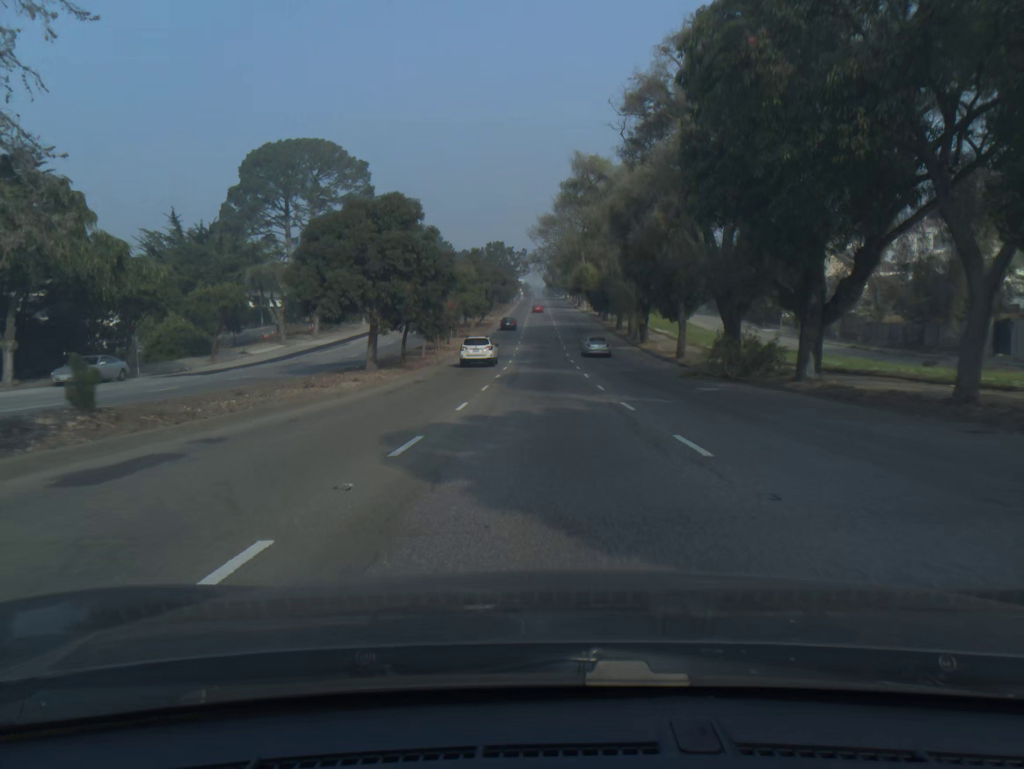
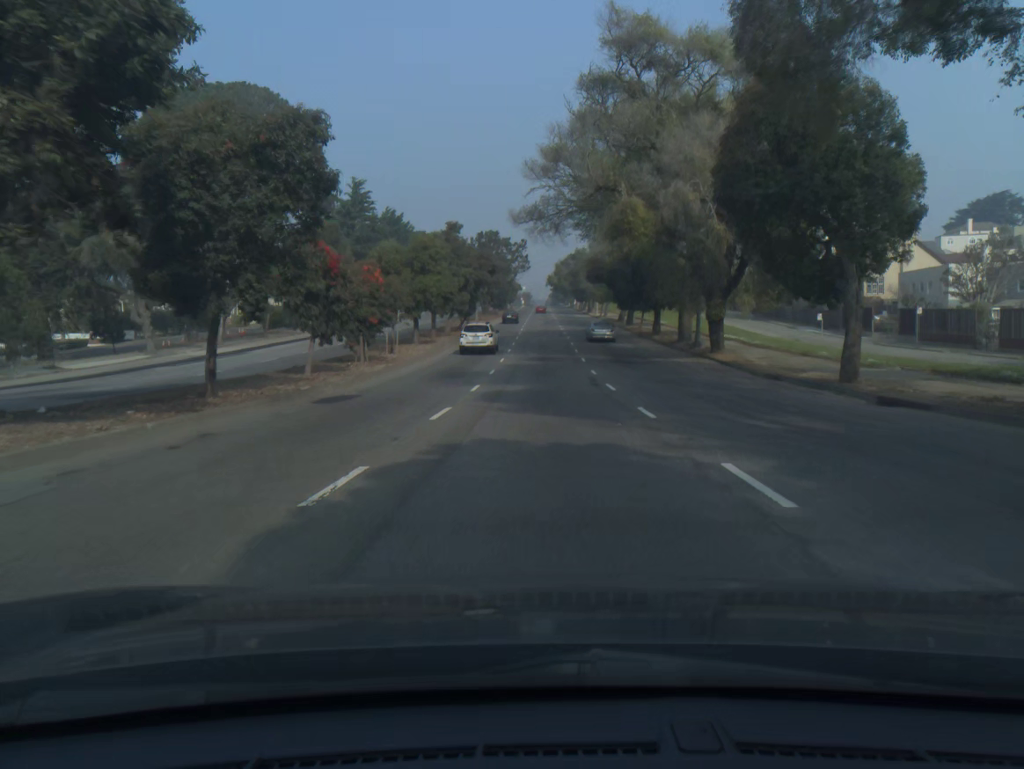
(0.0, +25.4) m; 0°
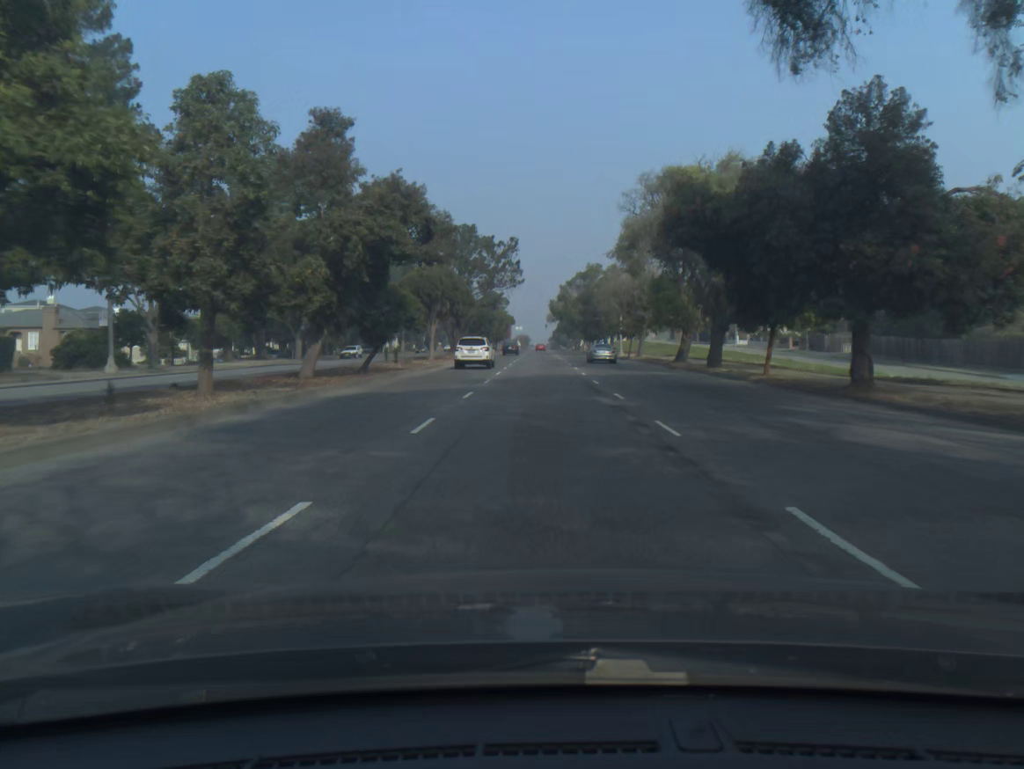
(0.0, +38.0) m; 0°
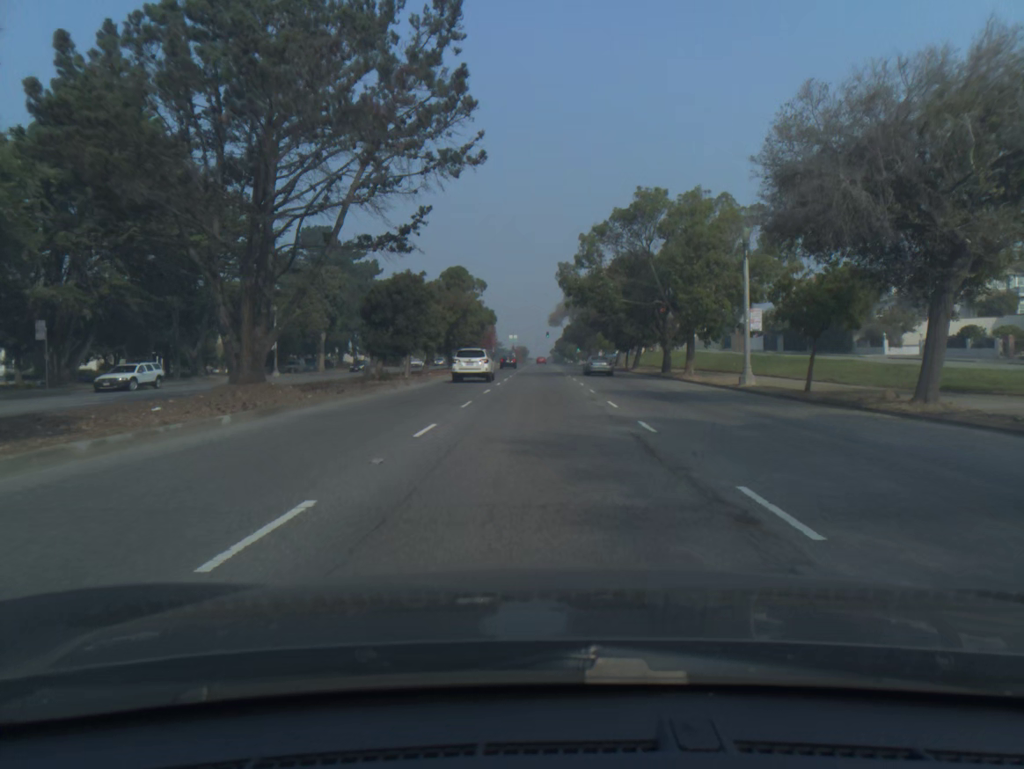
(+0.1, +49.9) m; 0°
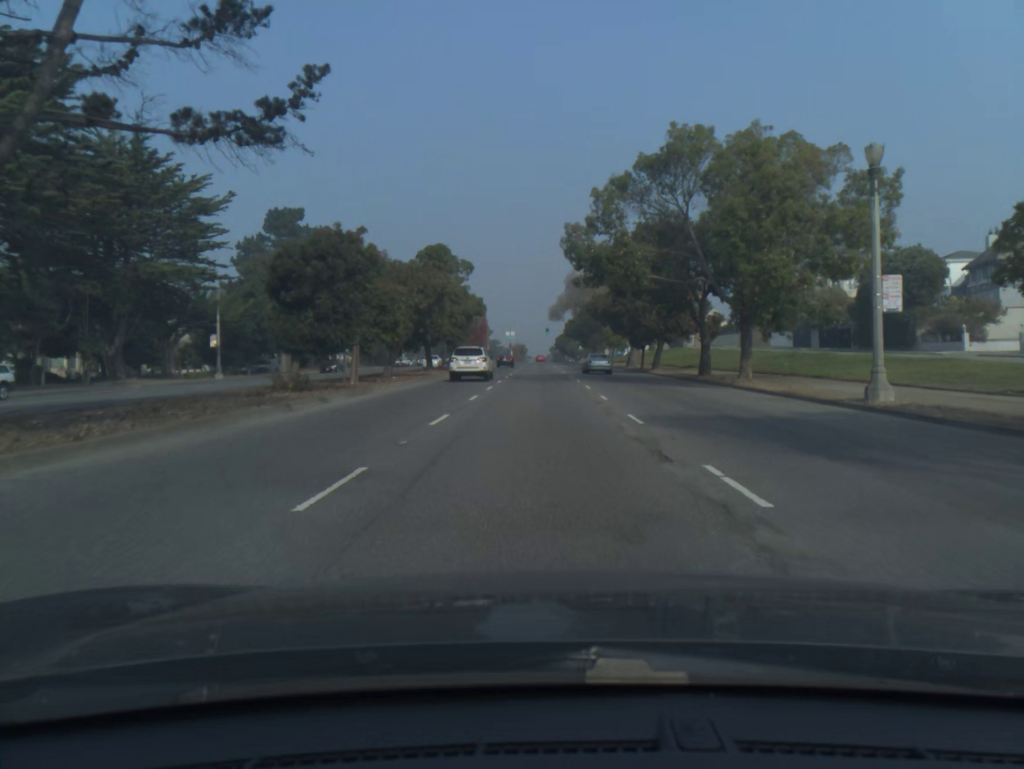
(0.0, +12.4) m; 0°
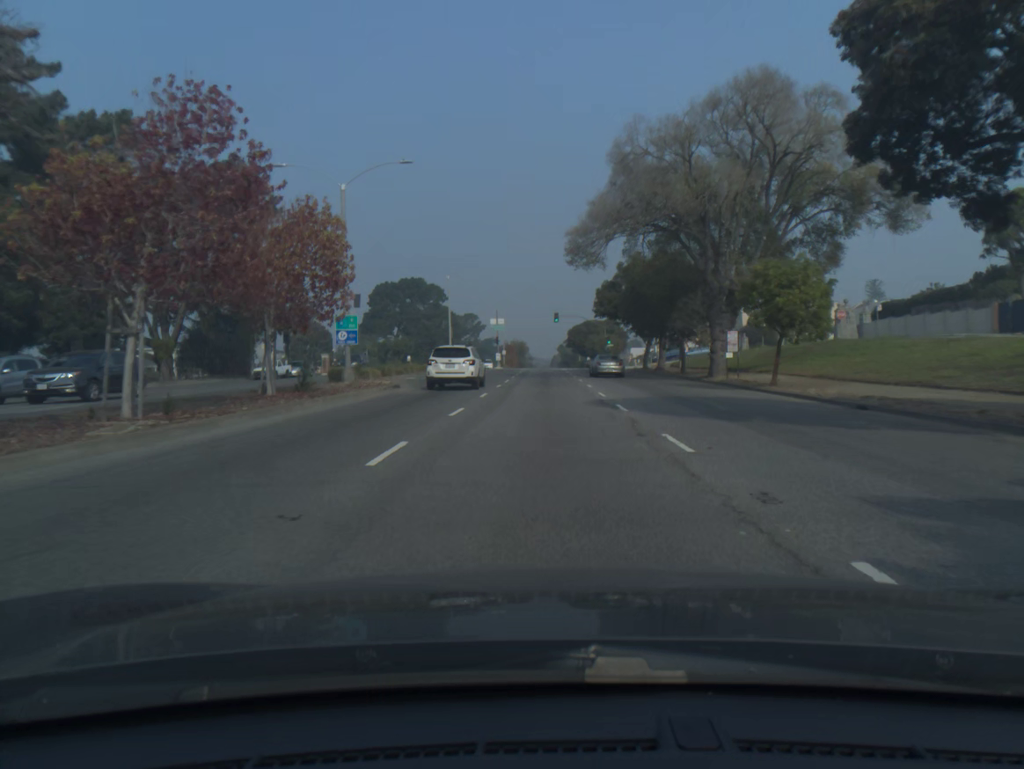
(-0.1, +62.7) m; 0°
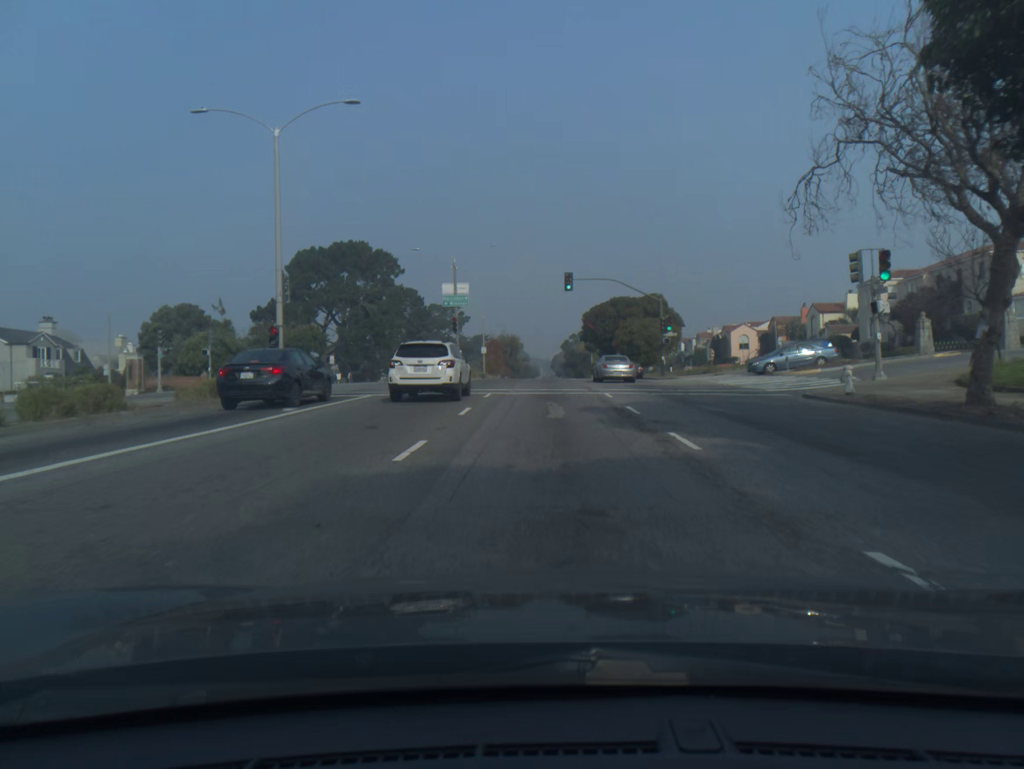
(-0.1, +49.7) m; 0°
